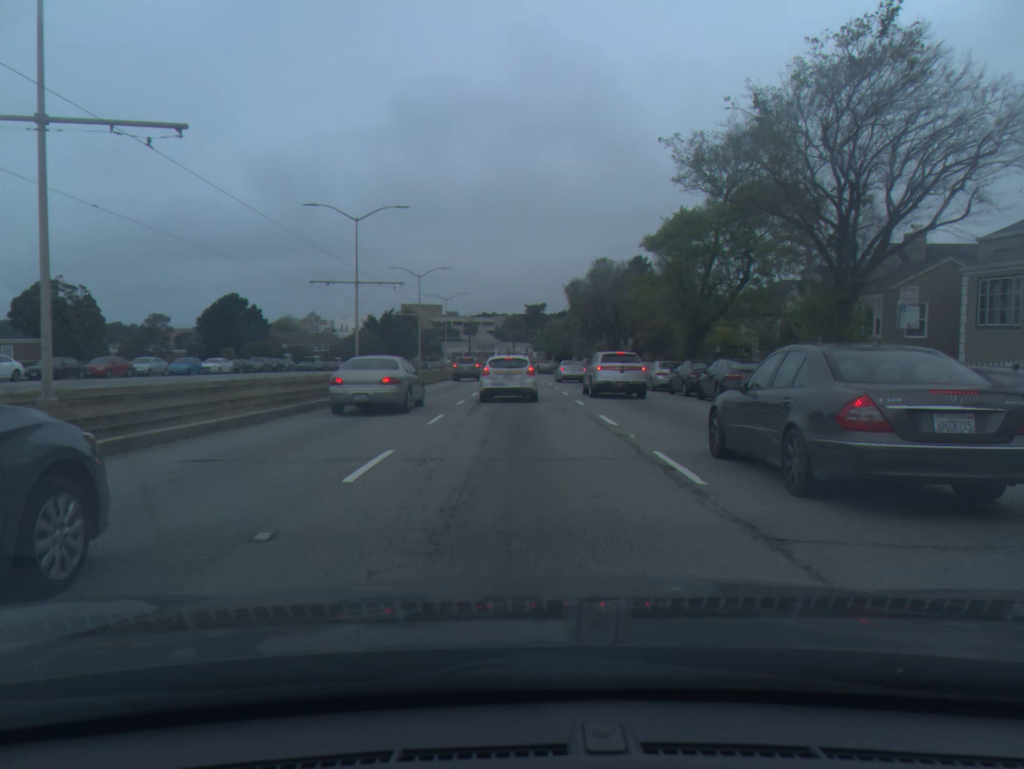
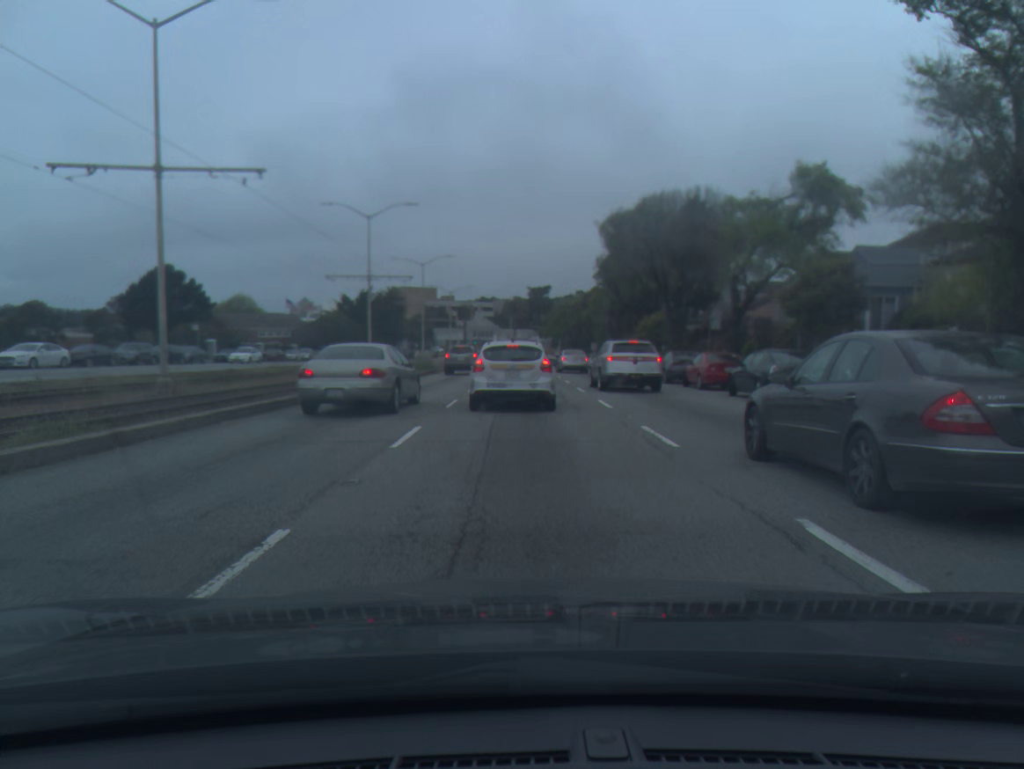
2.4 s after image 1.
(-0.2, +27.0) m; 0°
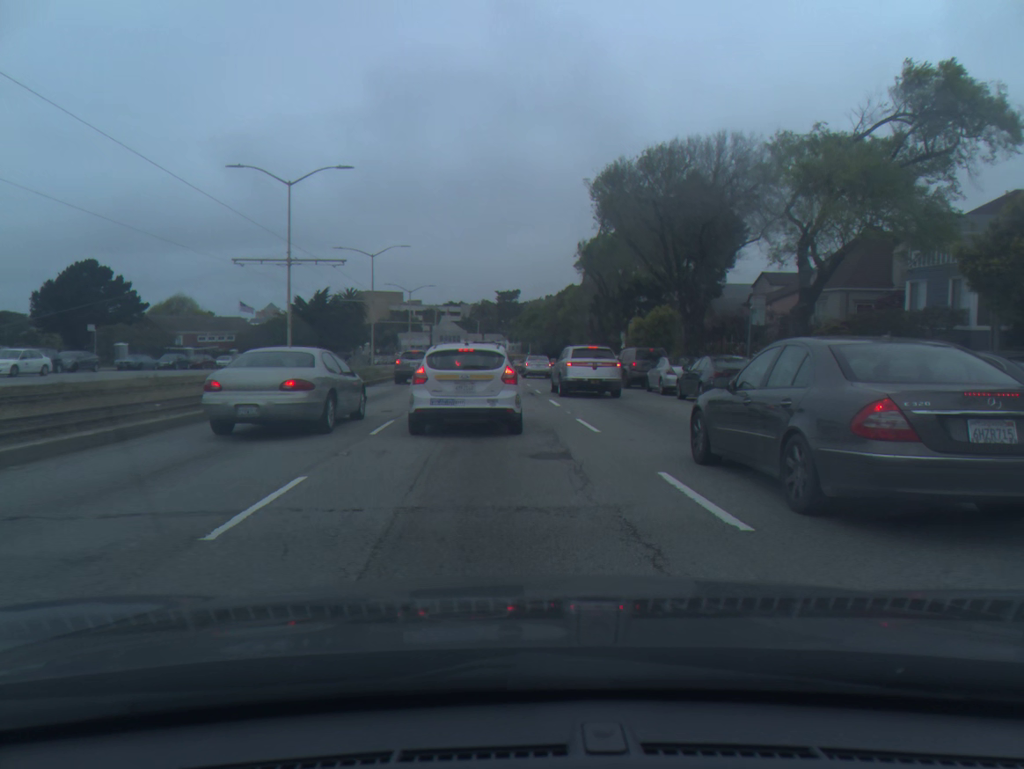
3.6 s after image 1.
(+0.2, +12.3) m; +3°
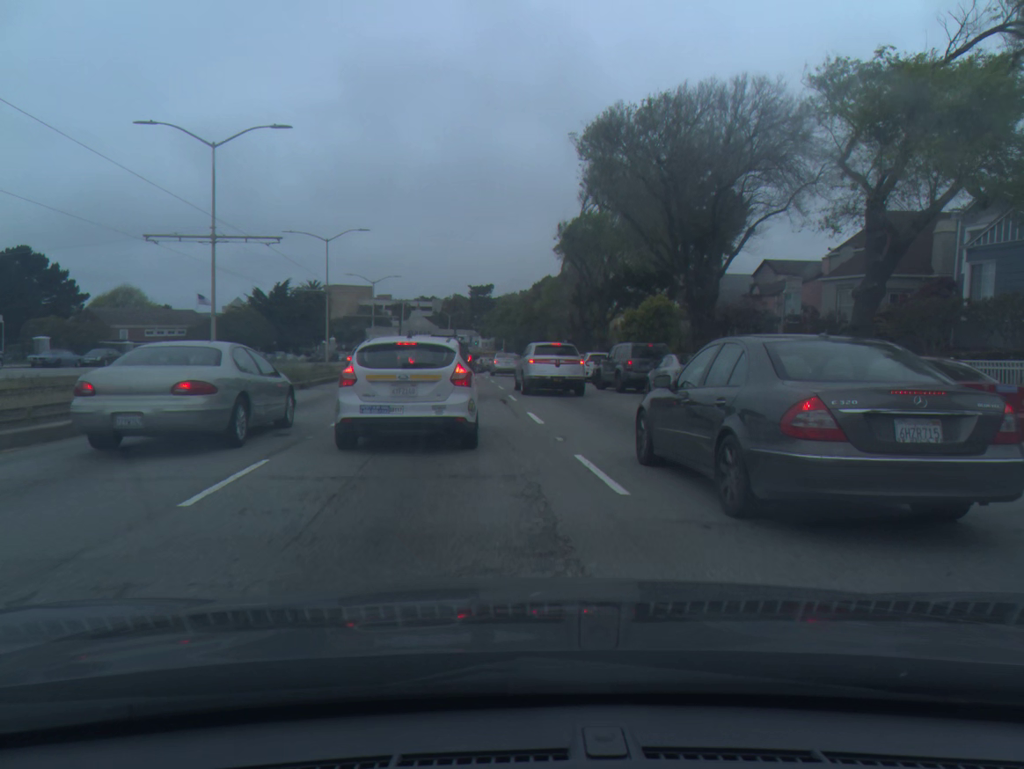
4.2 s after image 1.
(+0.1, +6.0) m; +2°
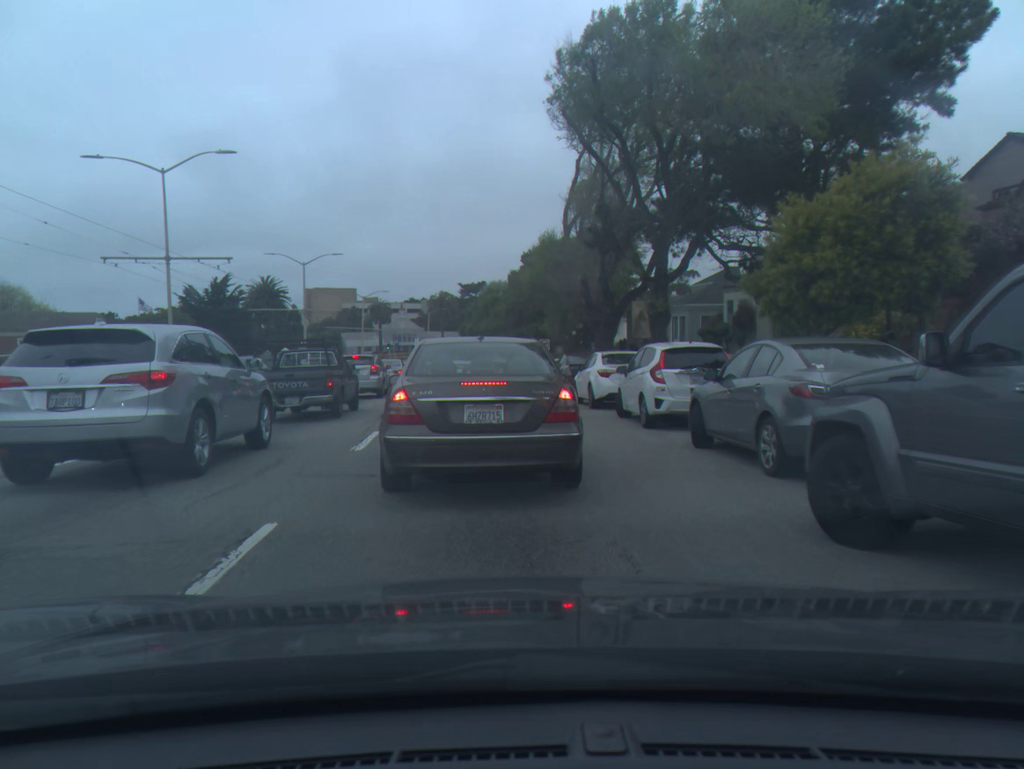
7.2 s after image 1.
(+0.9, +25.6) m; -1°
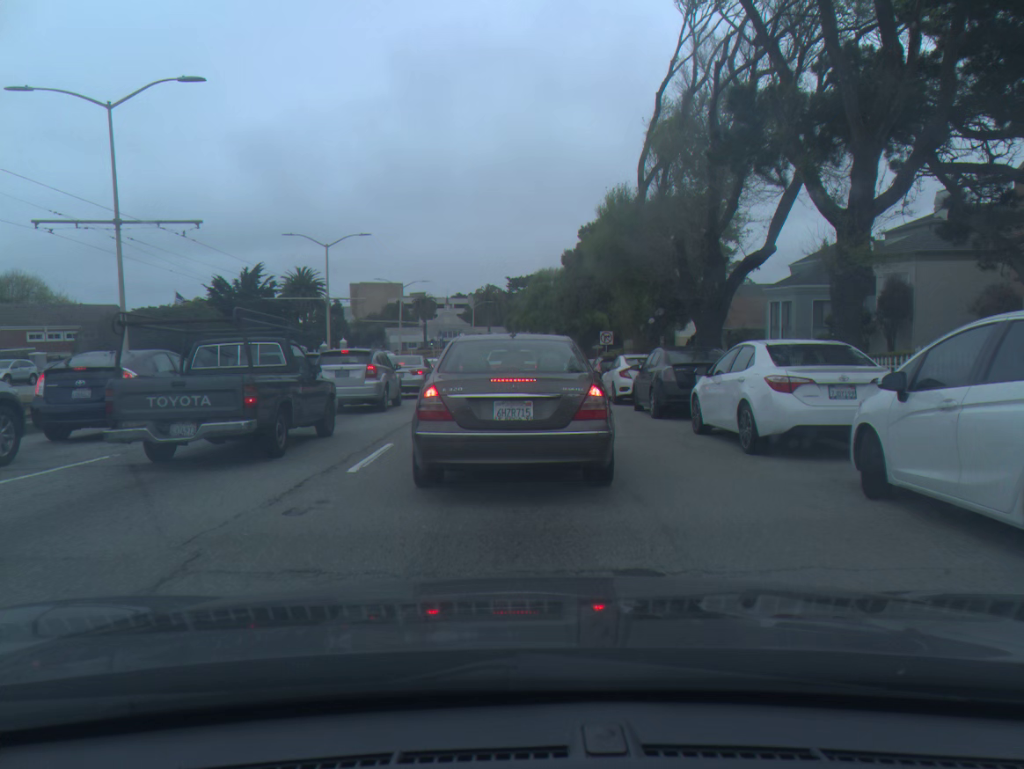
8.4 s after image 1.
(-0.3, +9.5) m; -3°
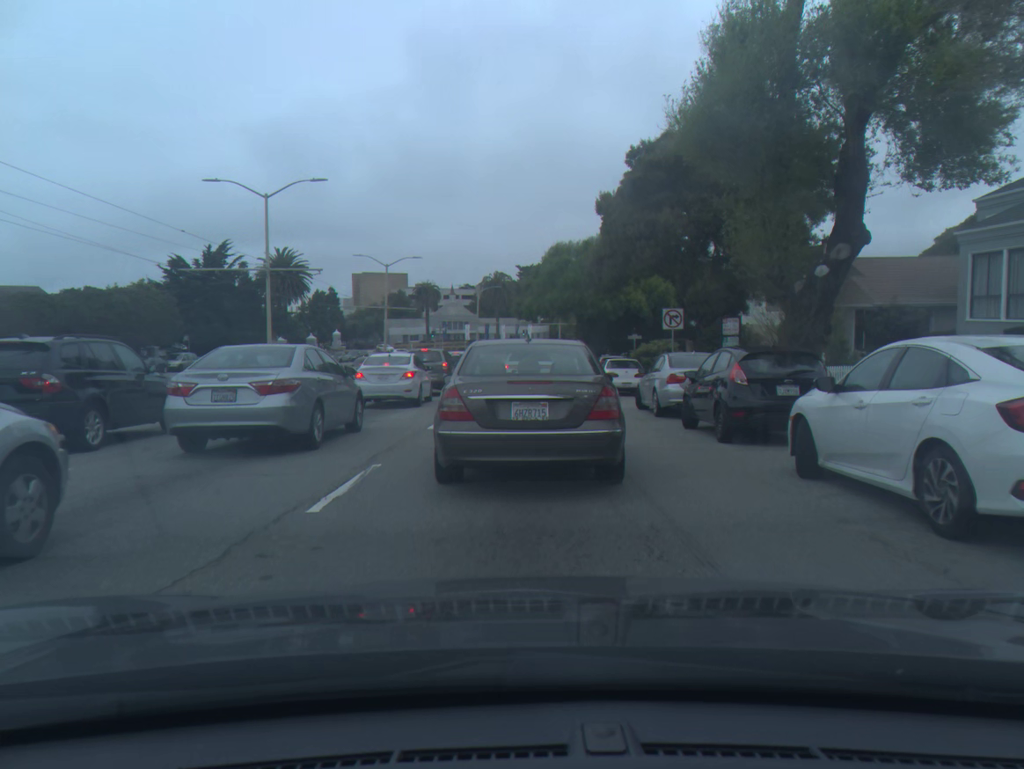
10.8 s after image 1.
(-0.1, +16.6) m; -1°
